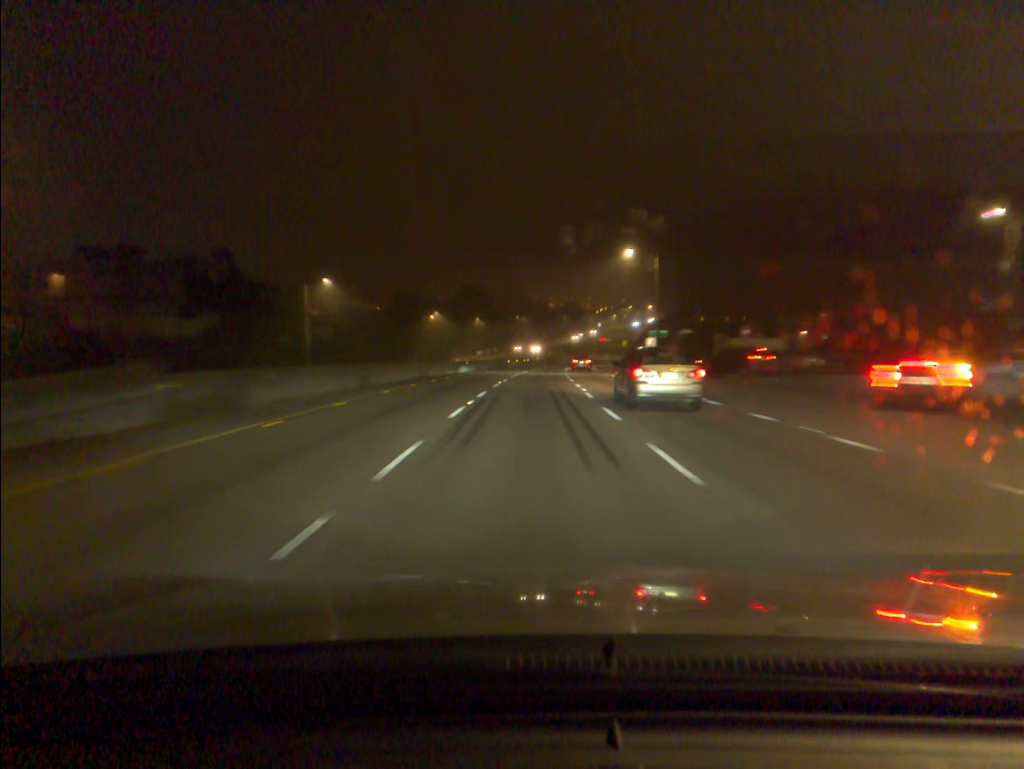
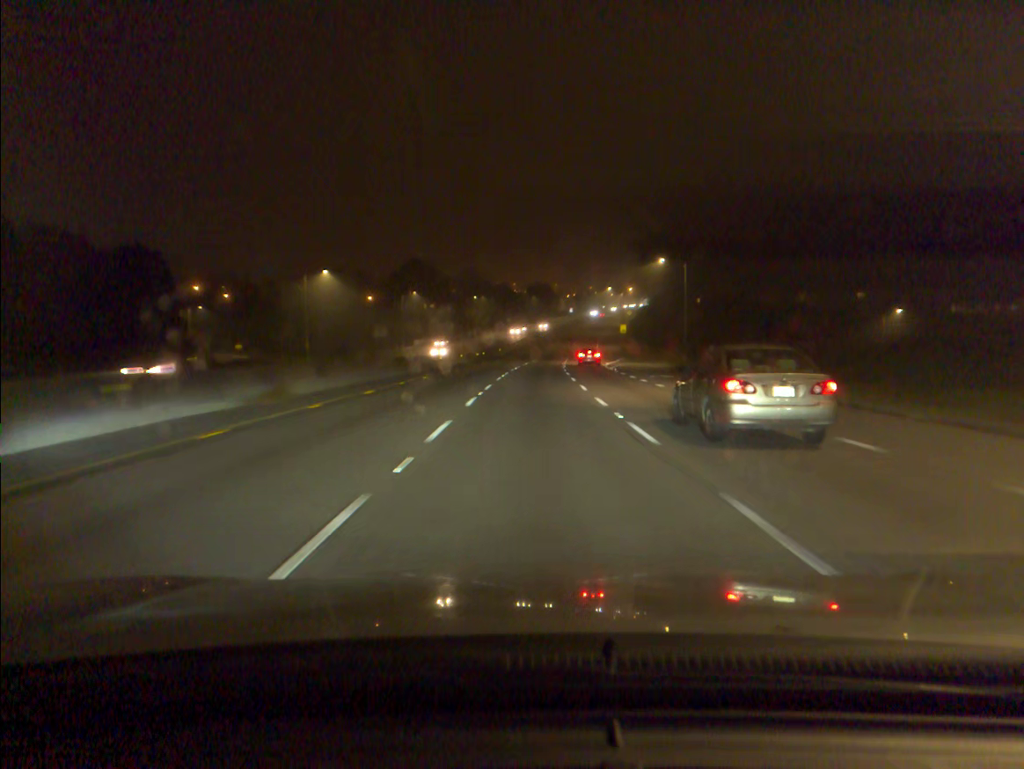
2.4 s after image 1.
(+1.2, +55.8) m; +3°
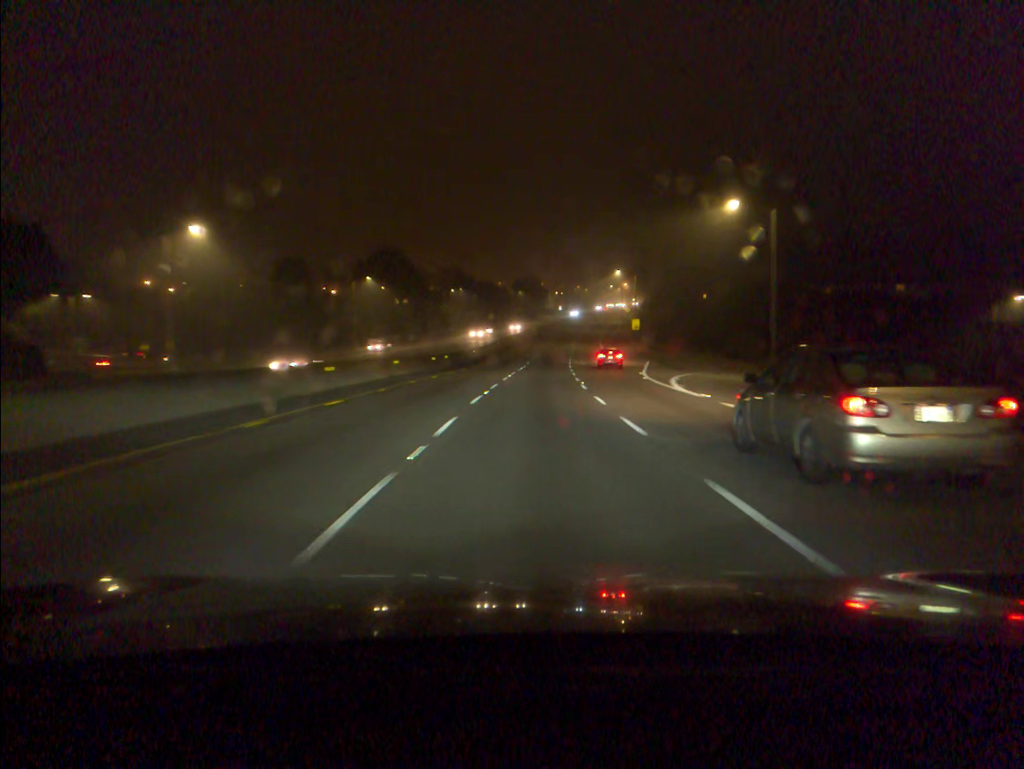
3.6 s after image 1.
(+0.2, +28.7) m; +1°
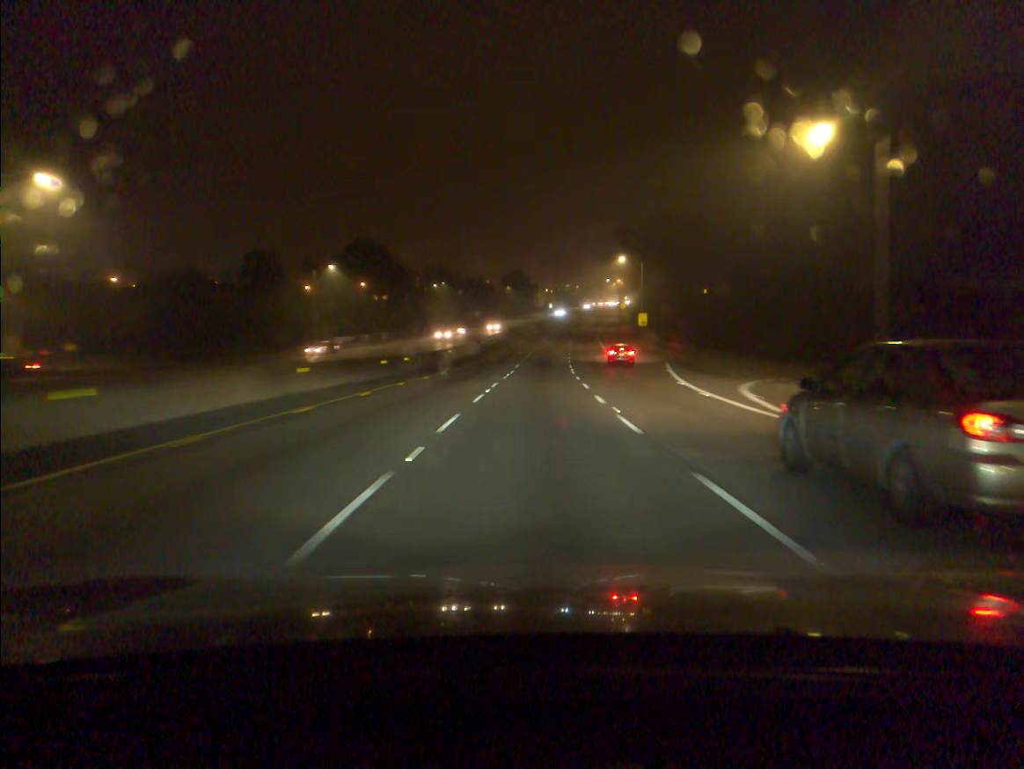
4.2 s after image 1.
(+0.1, +14.5) m; +1°
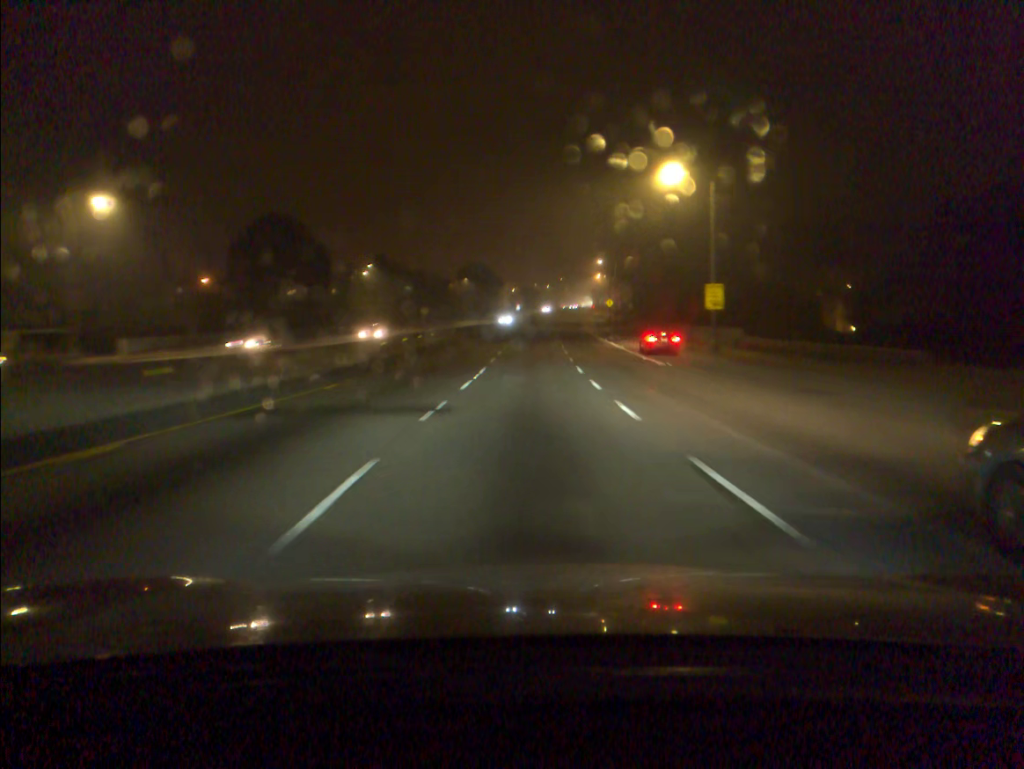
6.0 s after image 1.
(+0.9, +44.2) m; +2°
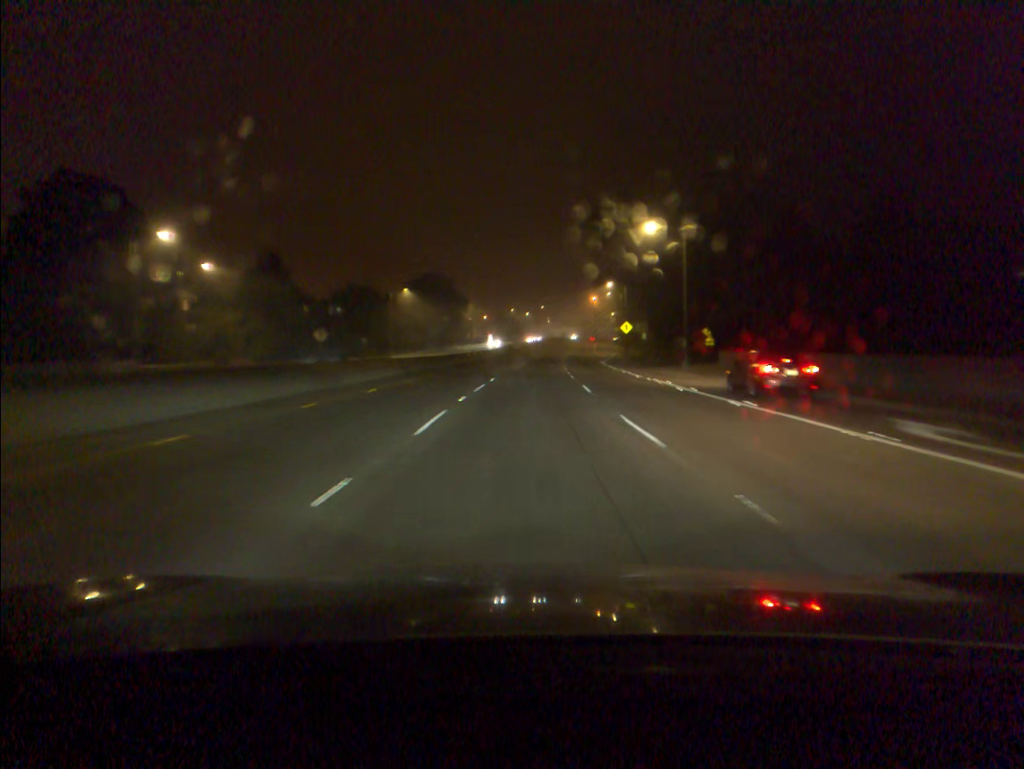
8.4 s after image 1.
(+1.1, +60.0) m; +2°
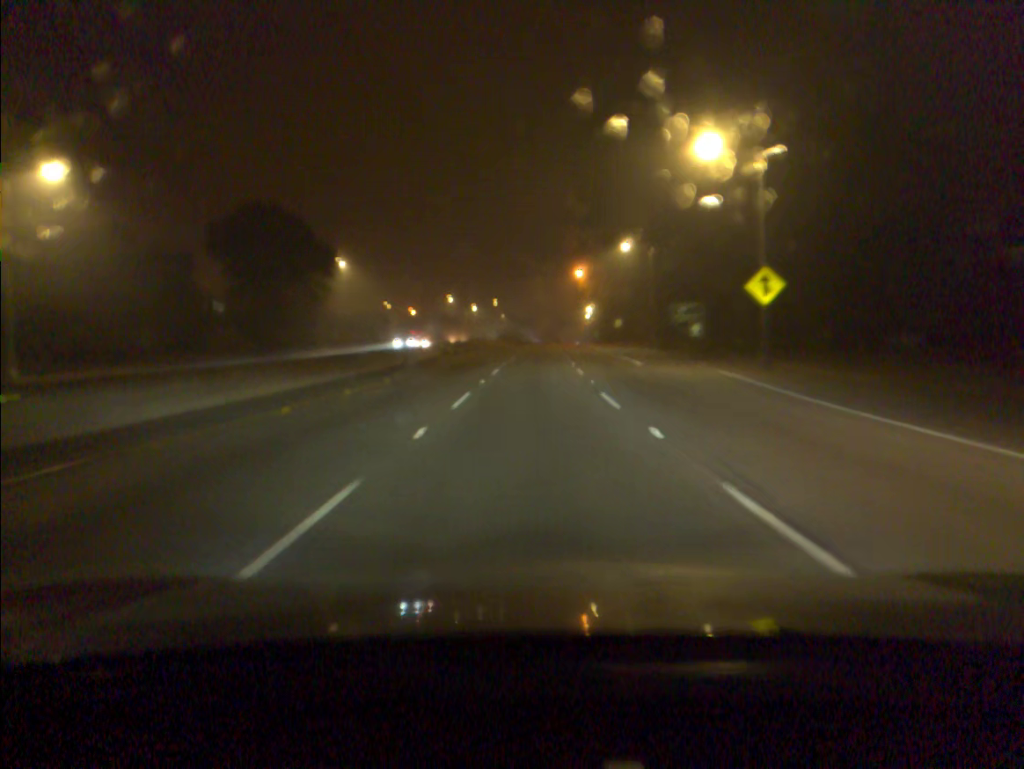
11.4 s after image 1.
(+2.1, +76.4) m; +3°
